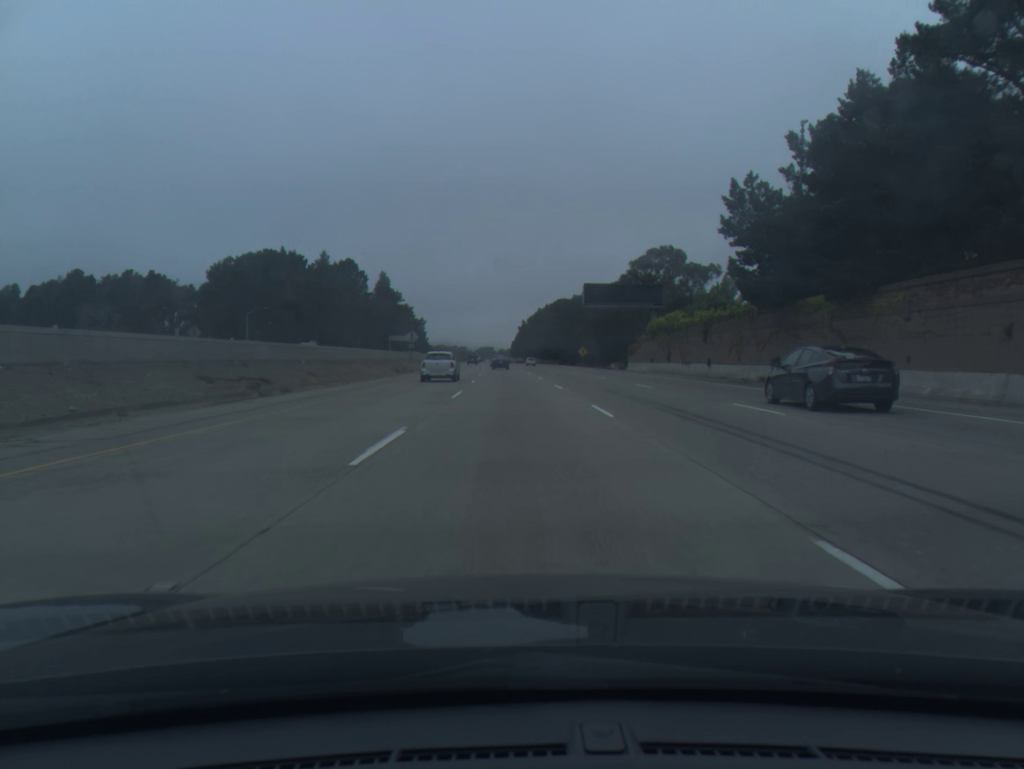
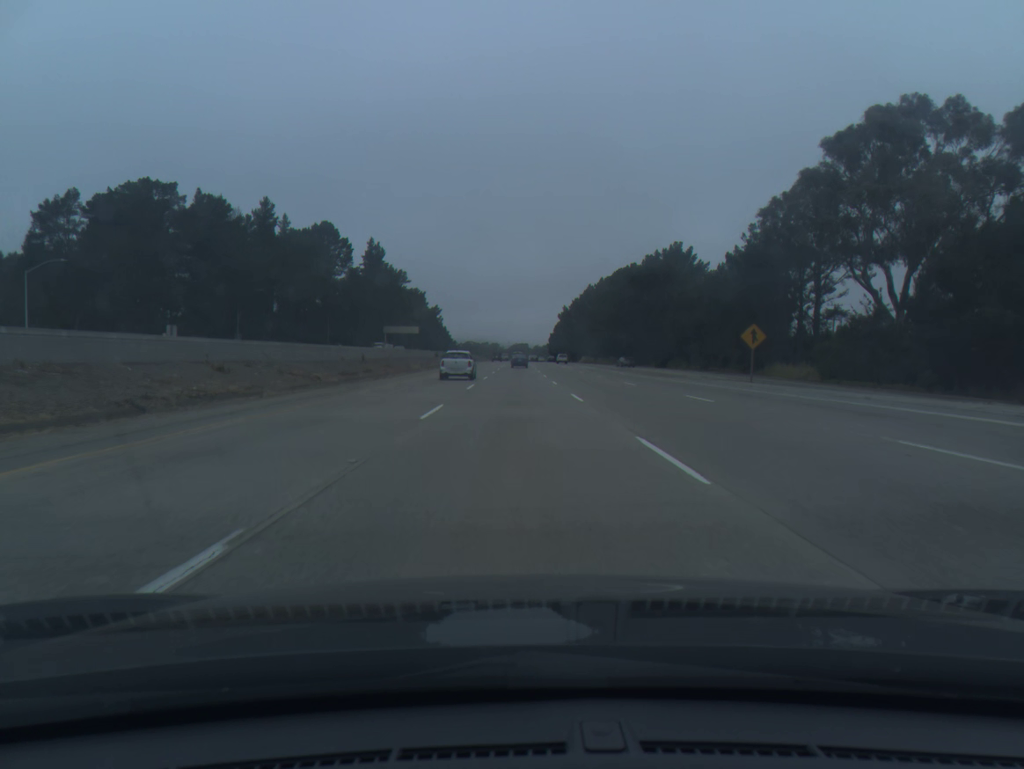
(-1.8, +81.4) m; -3°
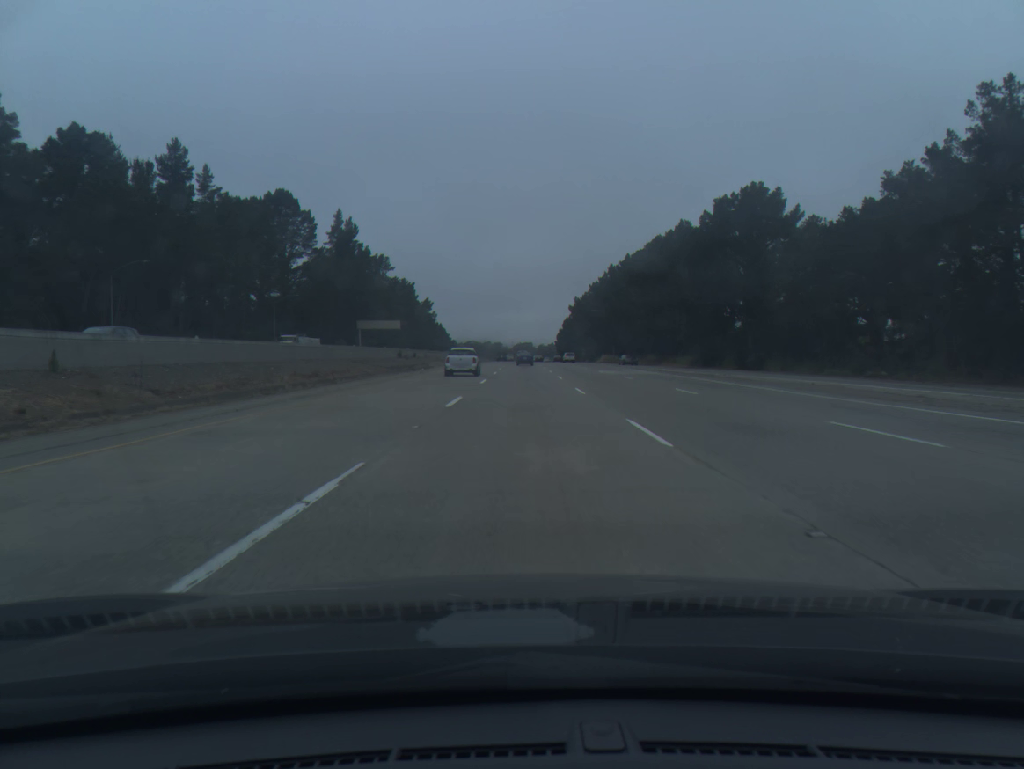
(-0.3, +41.0) m; 0°
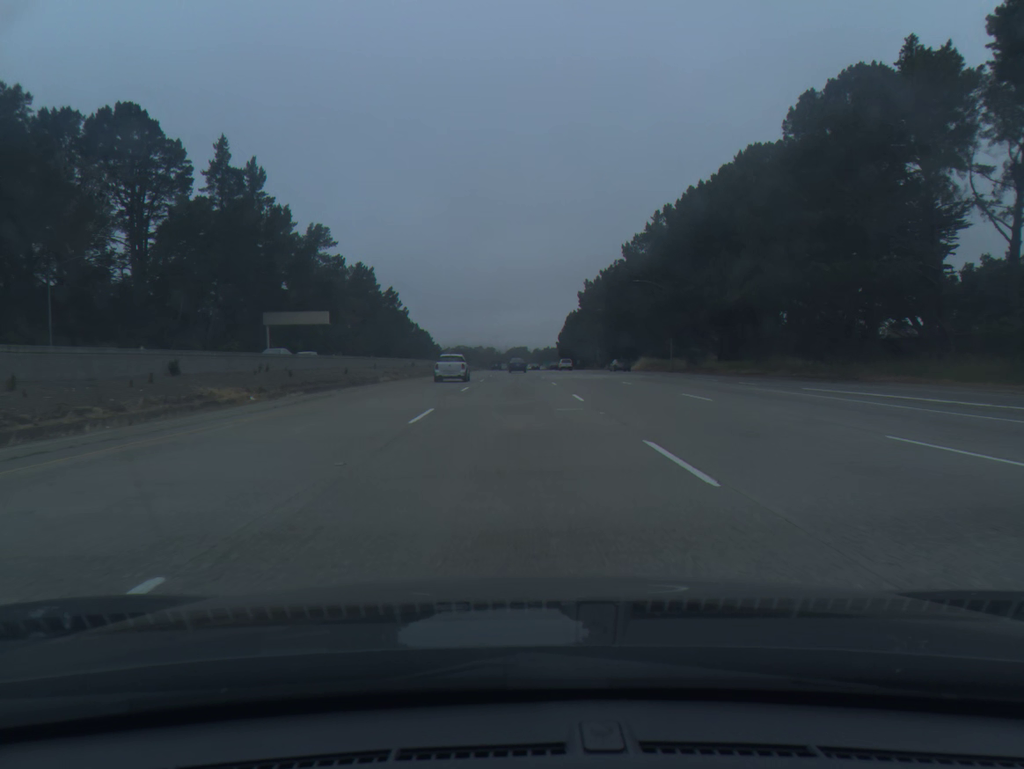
(+0.4, +61.6) m; 0°
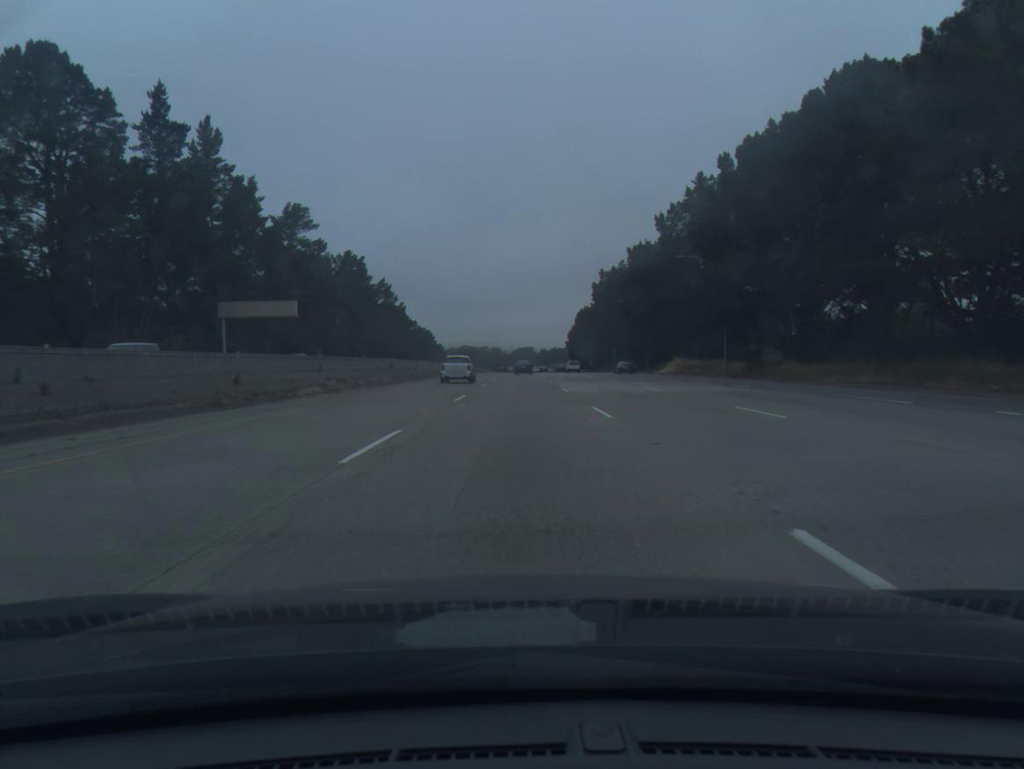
(-0.1, +20.5) m; 0°
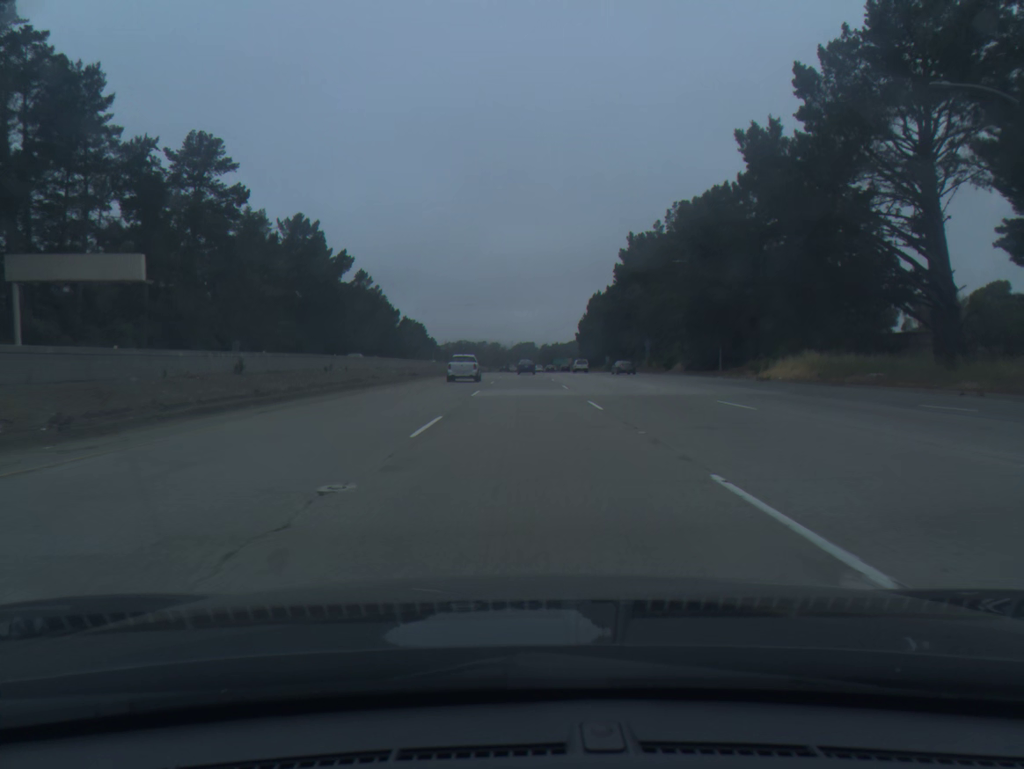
(-0.2, +41.0) m; 0°
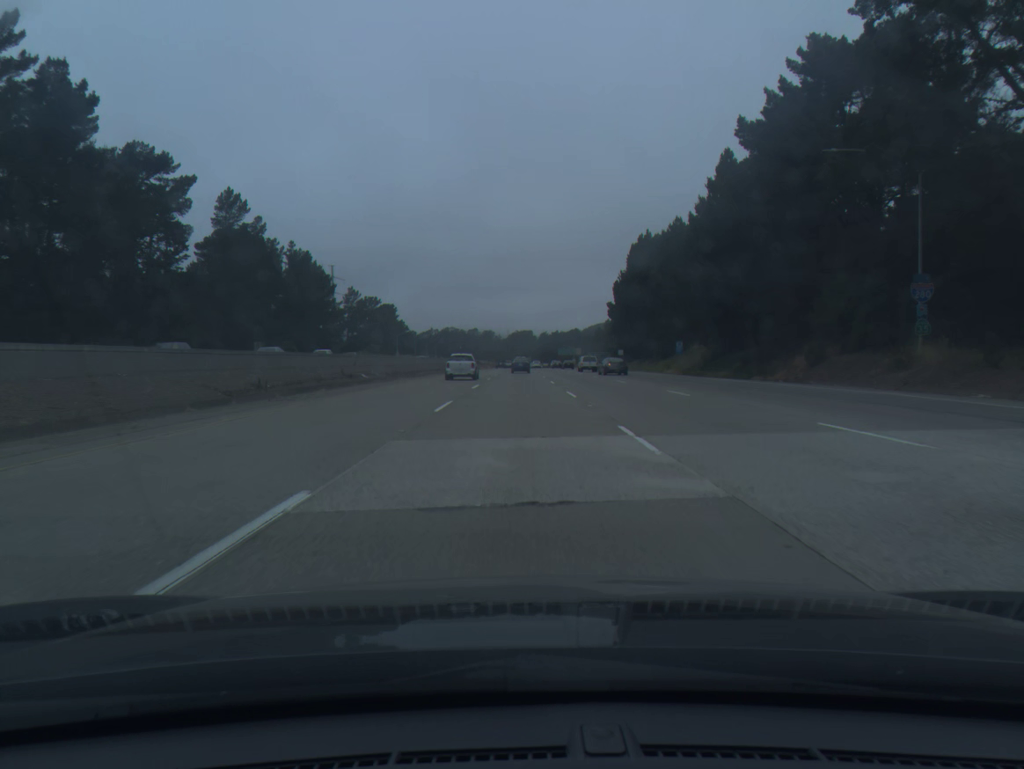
(+0.5, +82.2) m; 0°
